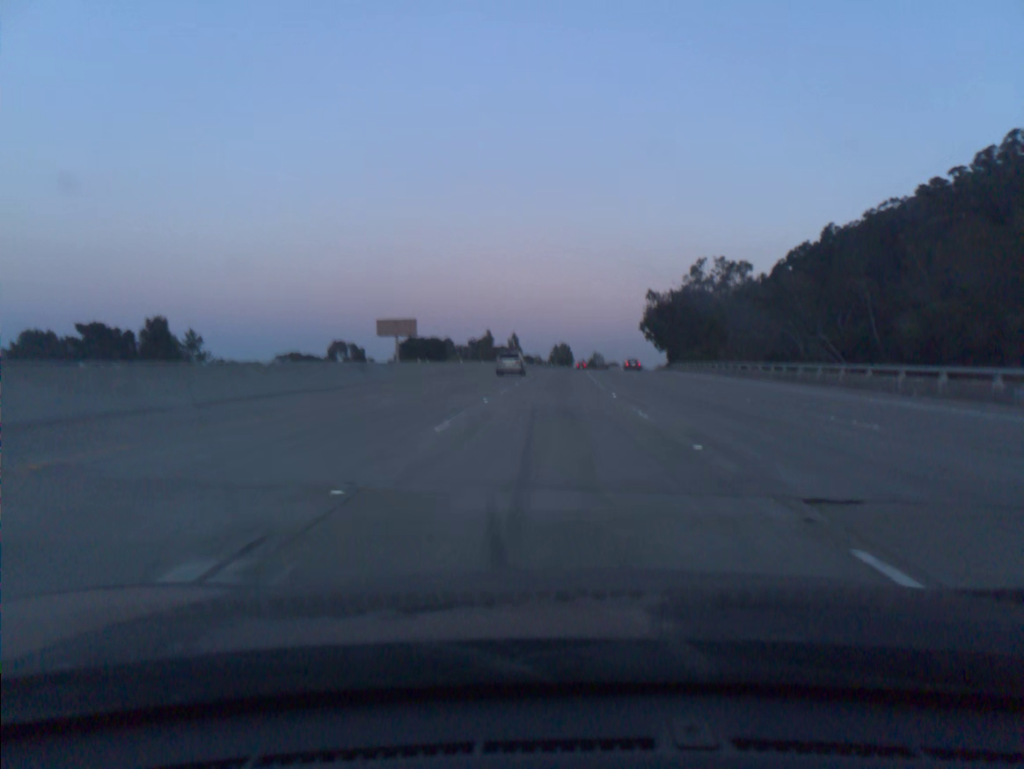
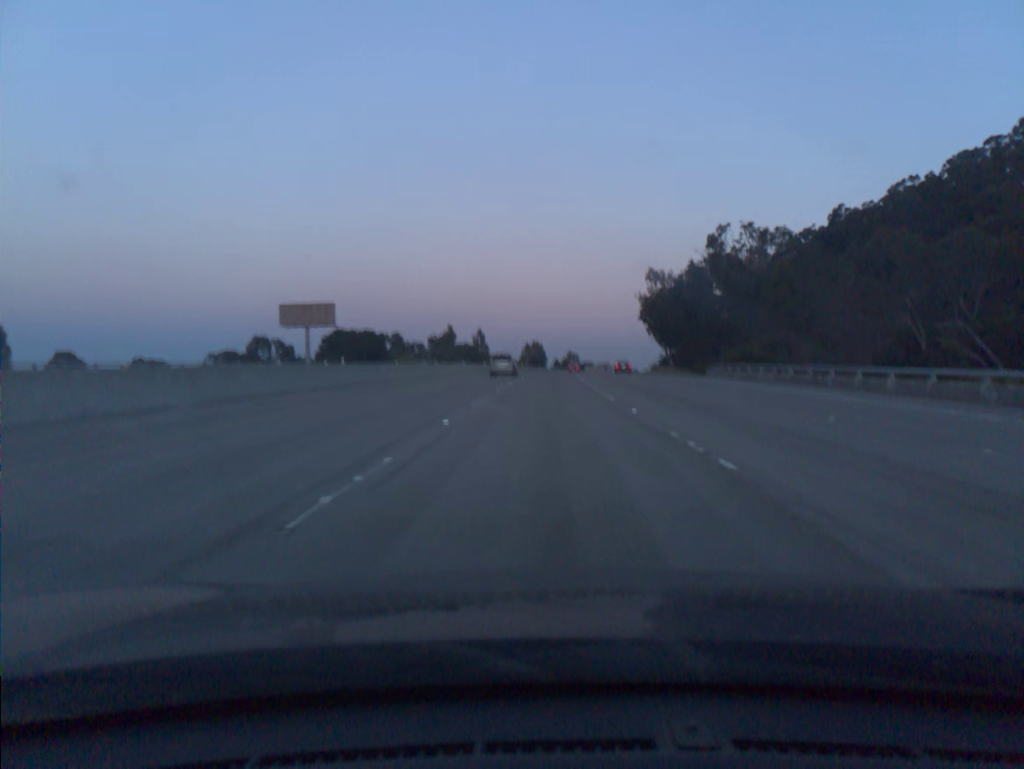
(+0.6, +36.5) m; +2°
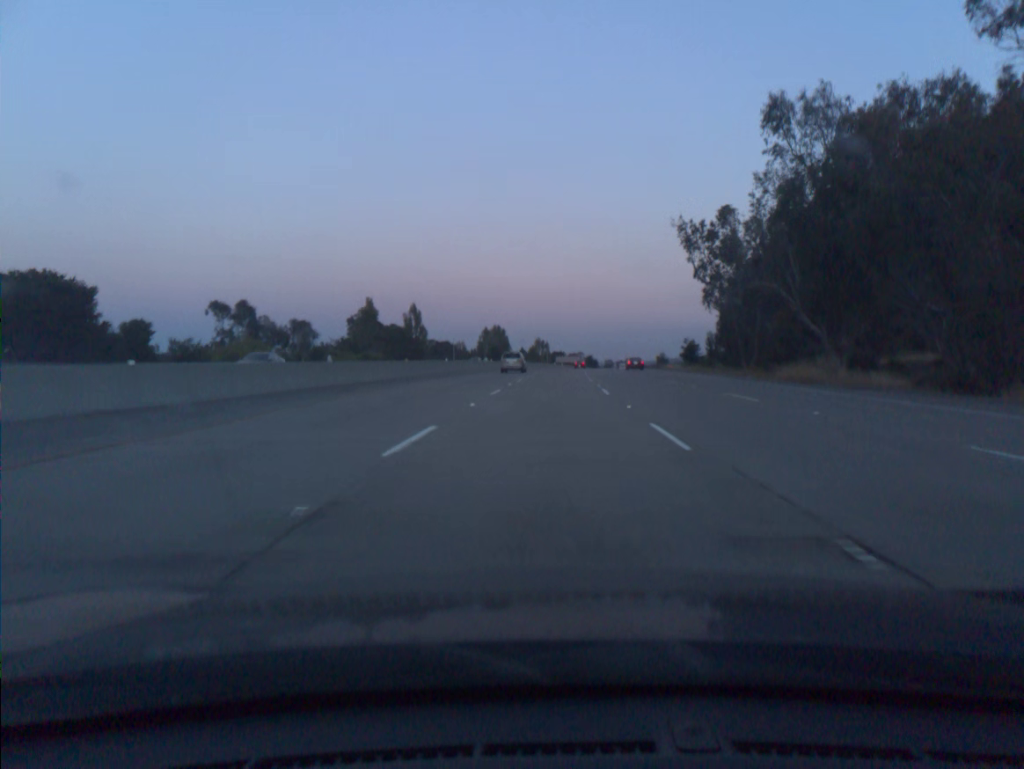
(+1.7, +73.1) m; +2°
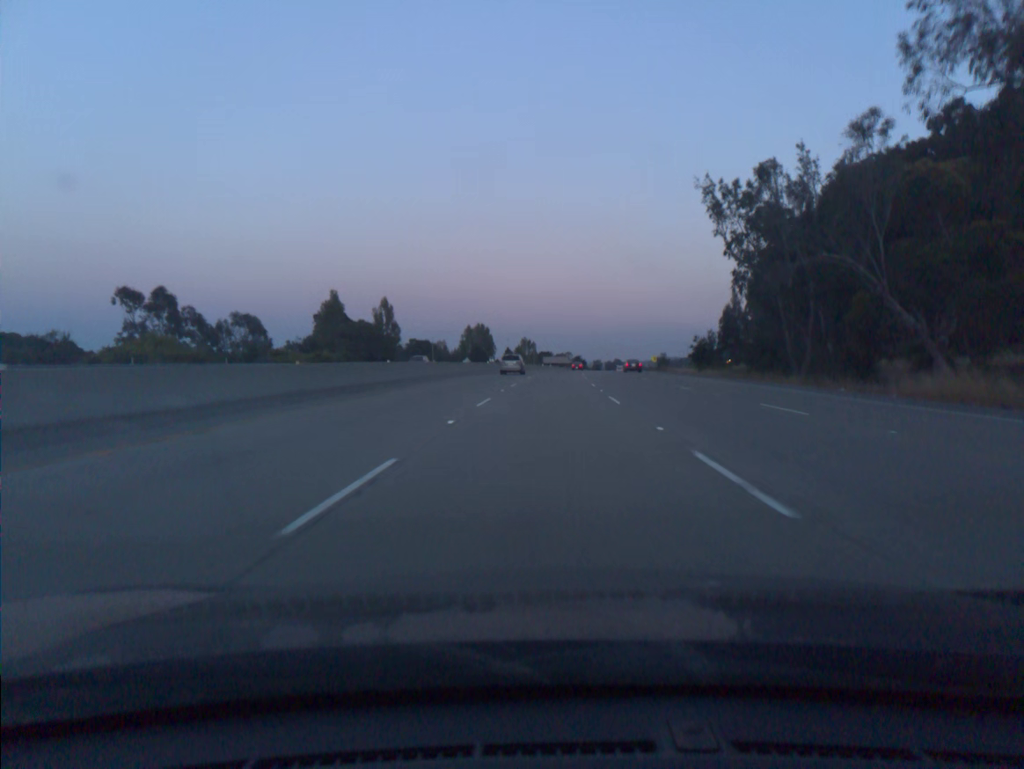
(+0.1, +18.4) m; +1°
